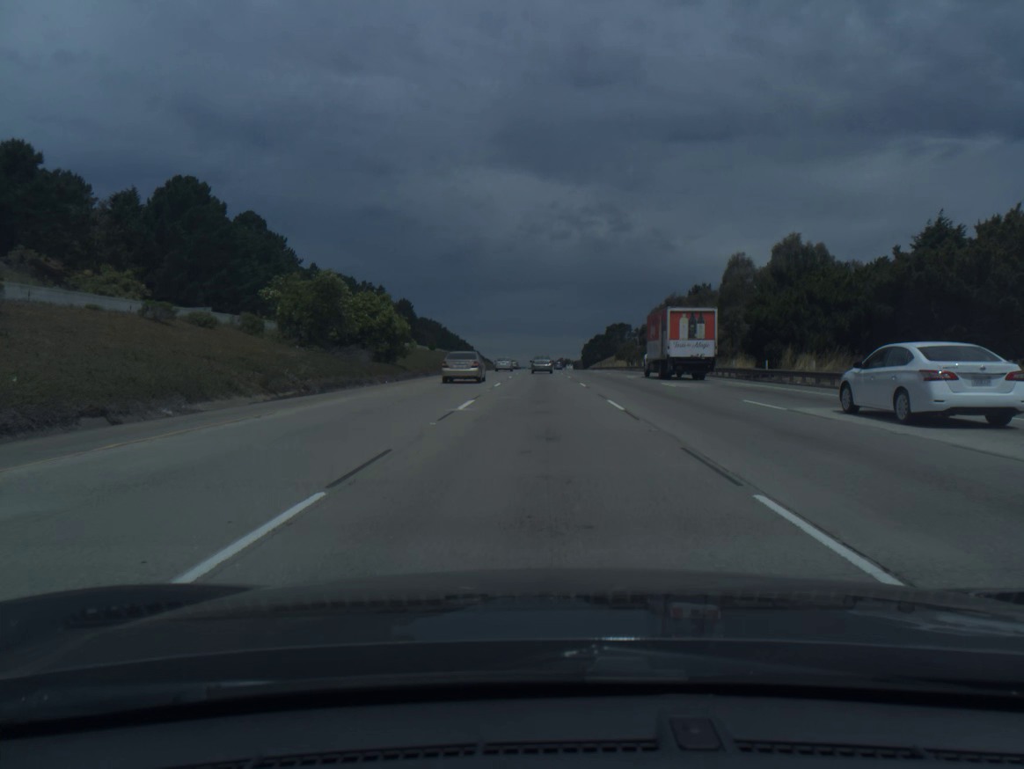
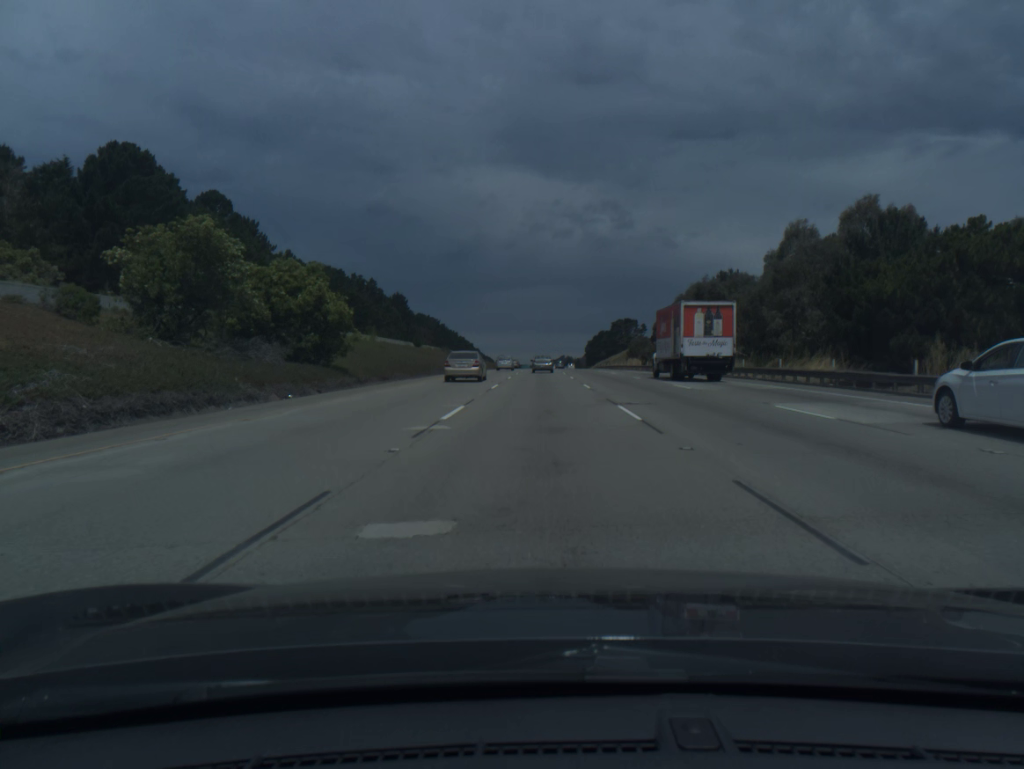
(0.0, +17.5) m; 0°
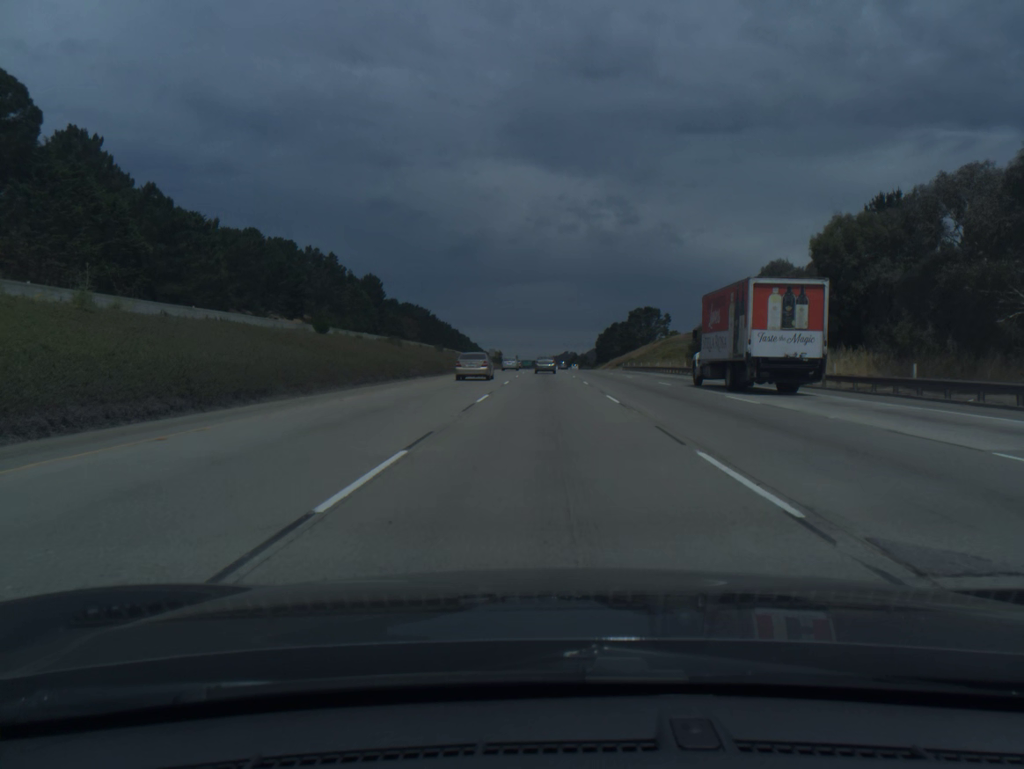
(-0.2, +52.5) m; 0°
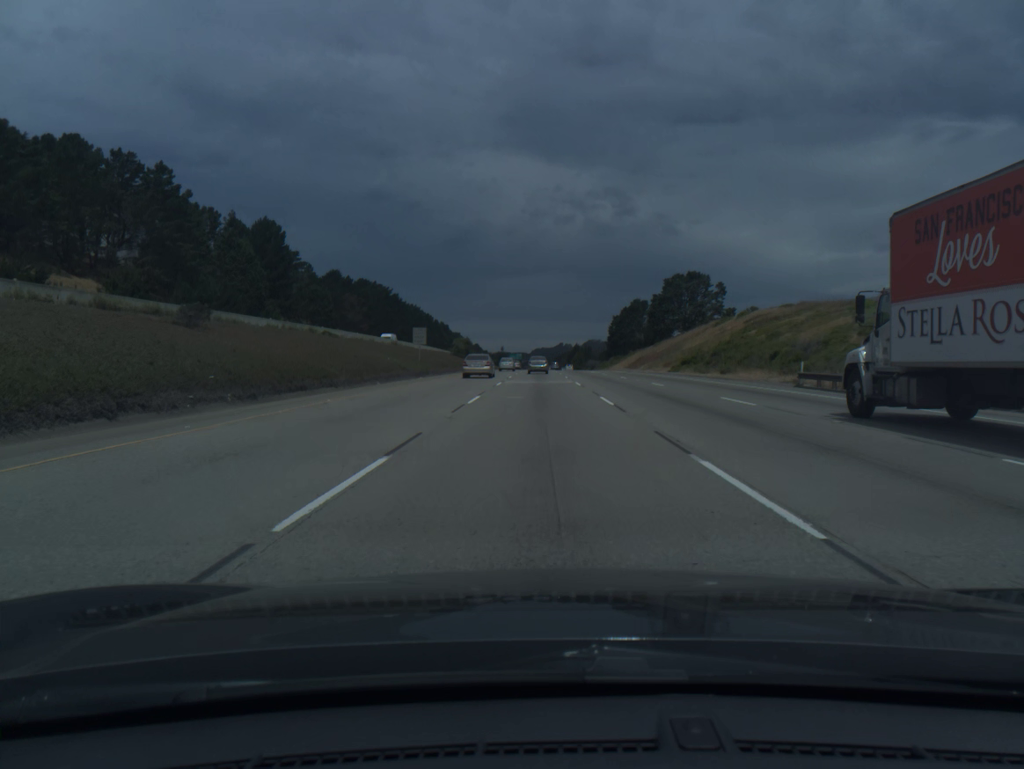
(+0.4, +88.1) m; 0°
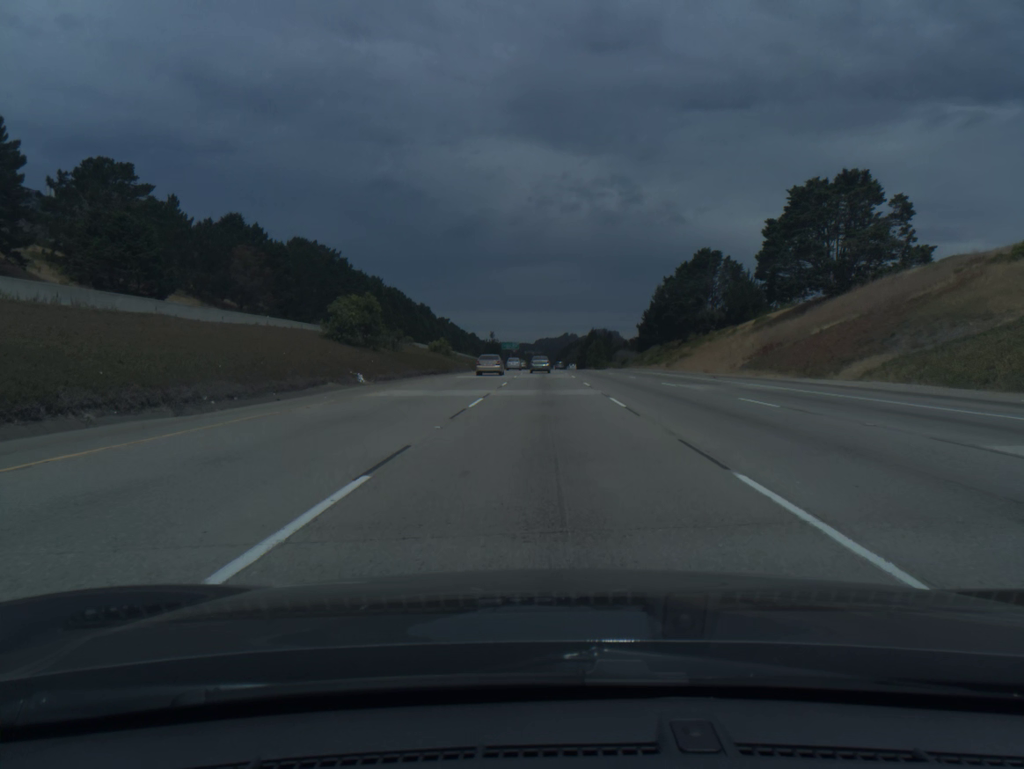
(-0.4, +89.0) m; 0°
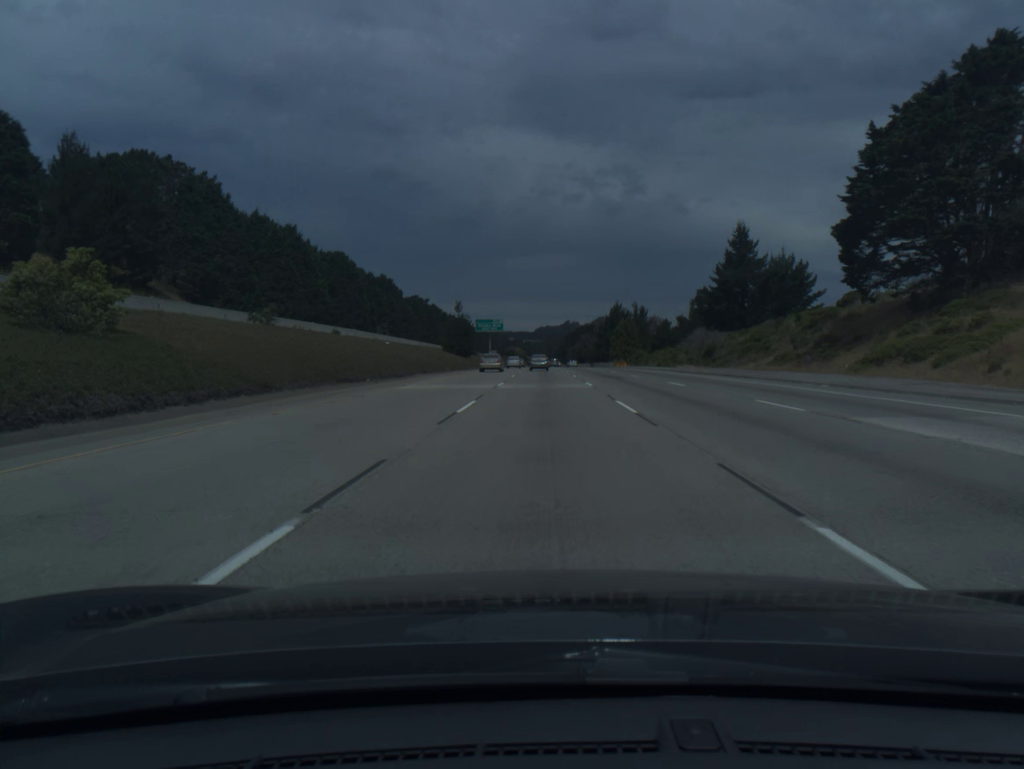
(+0.2, +90.0) m; 0°
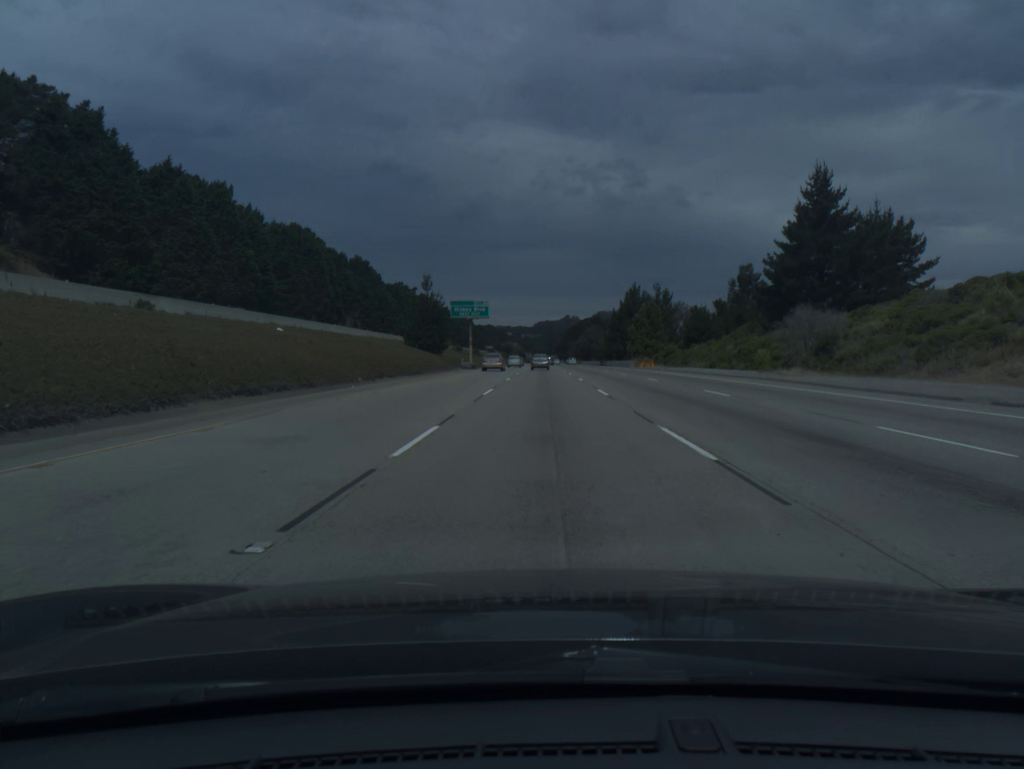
(0.0, +36.5) m; 0°
